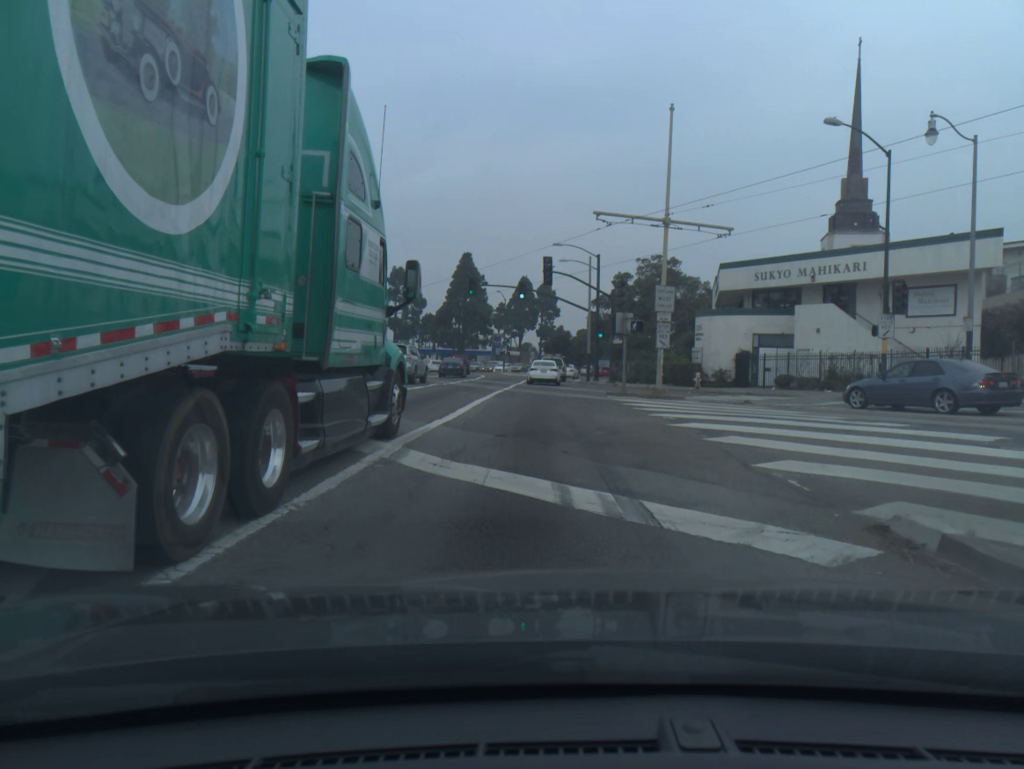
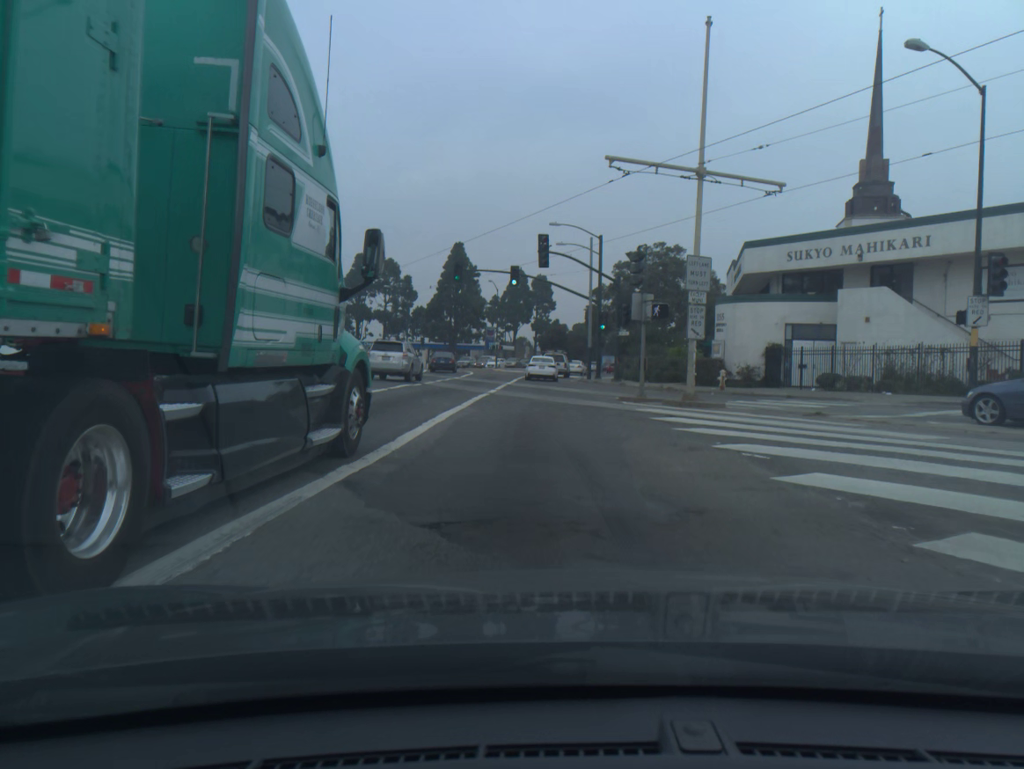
(0.0, +6.6) m; +1°
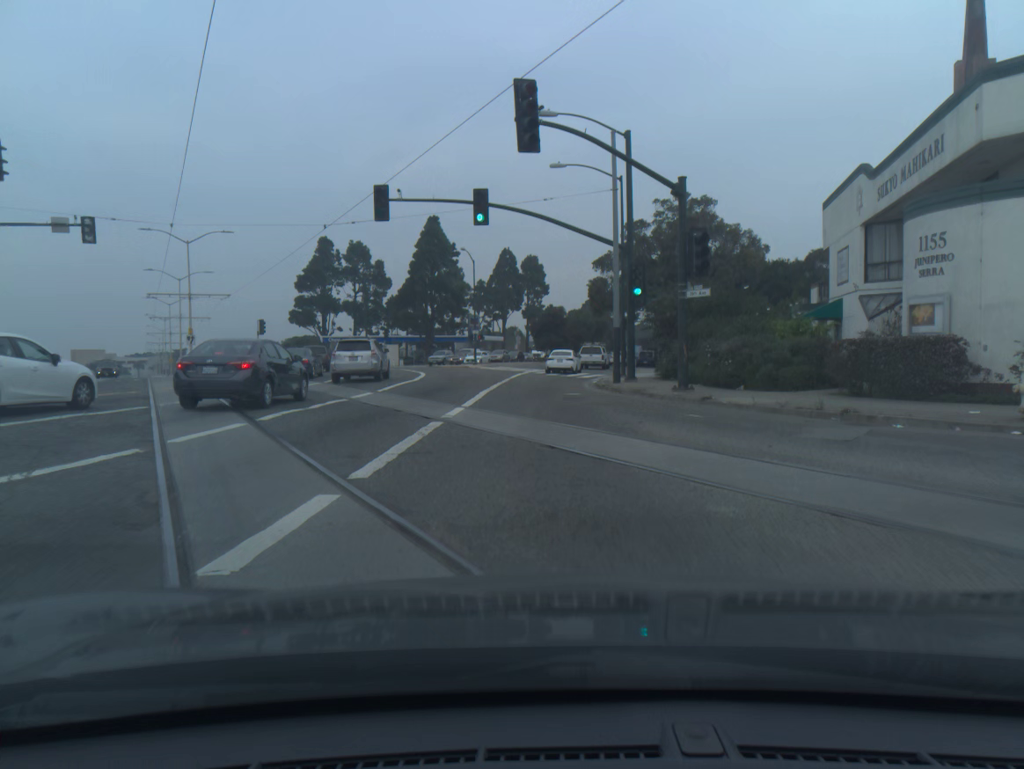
(0.0, +21.6) m; 0°
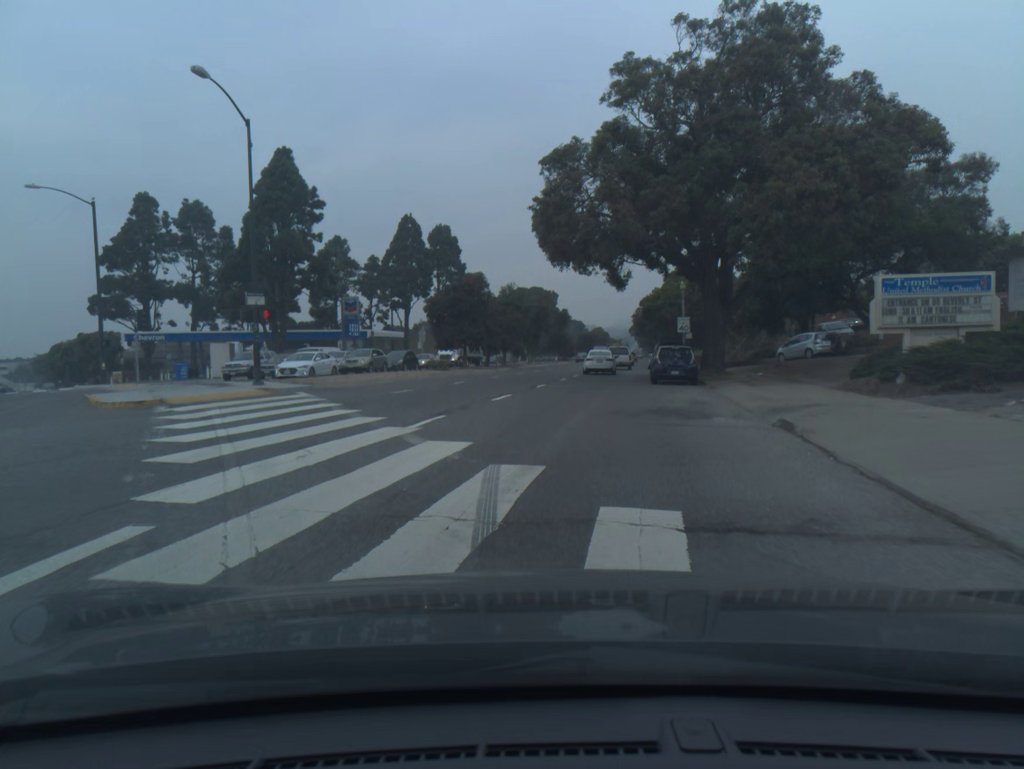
(+1.3, +41.7) m; +6°
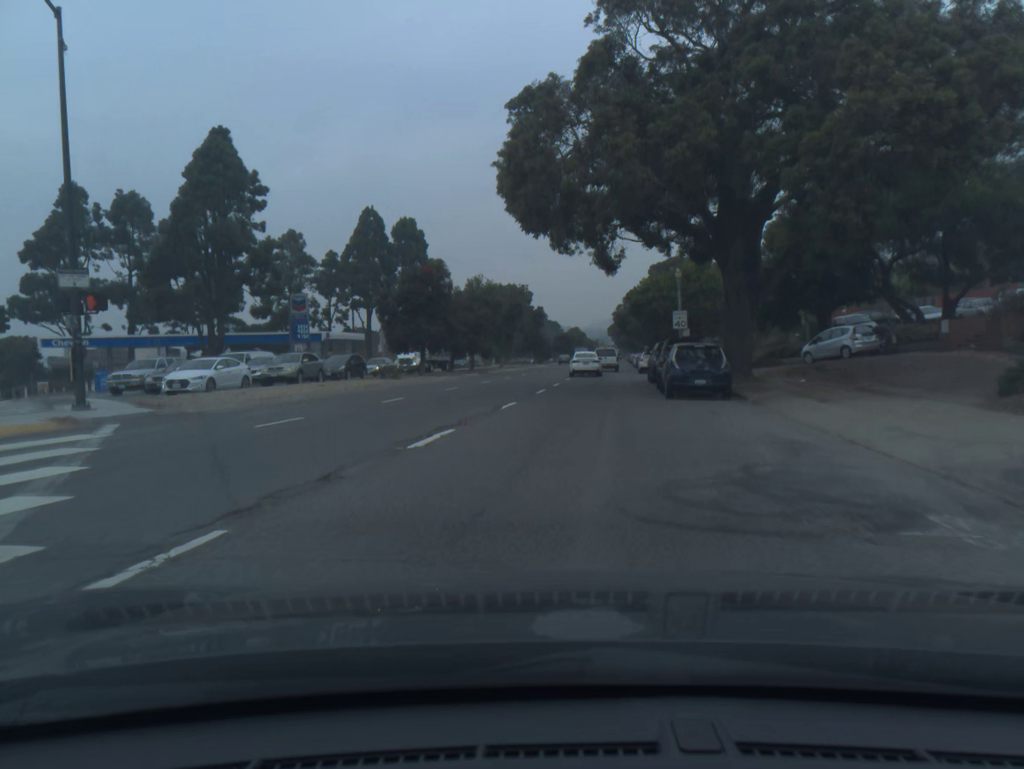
(+0.2, +9.1) m; +2°
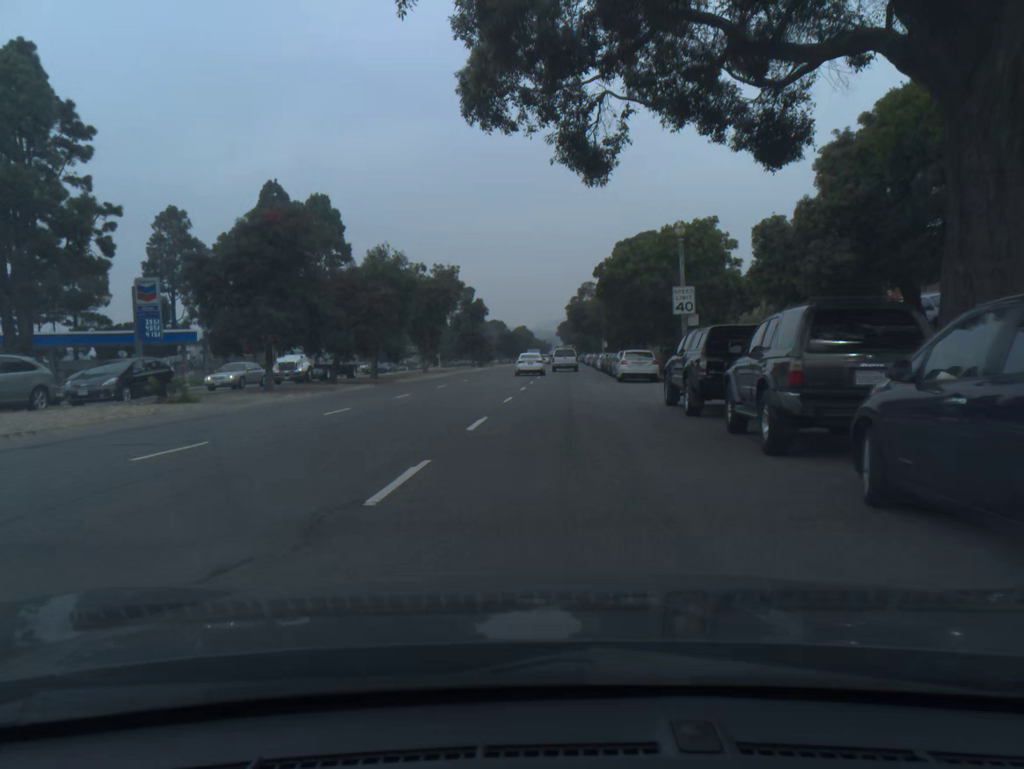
(+0.7, +18.7) m; +4°
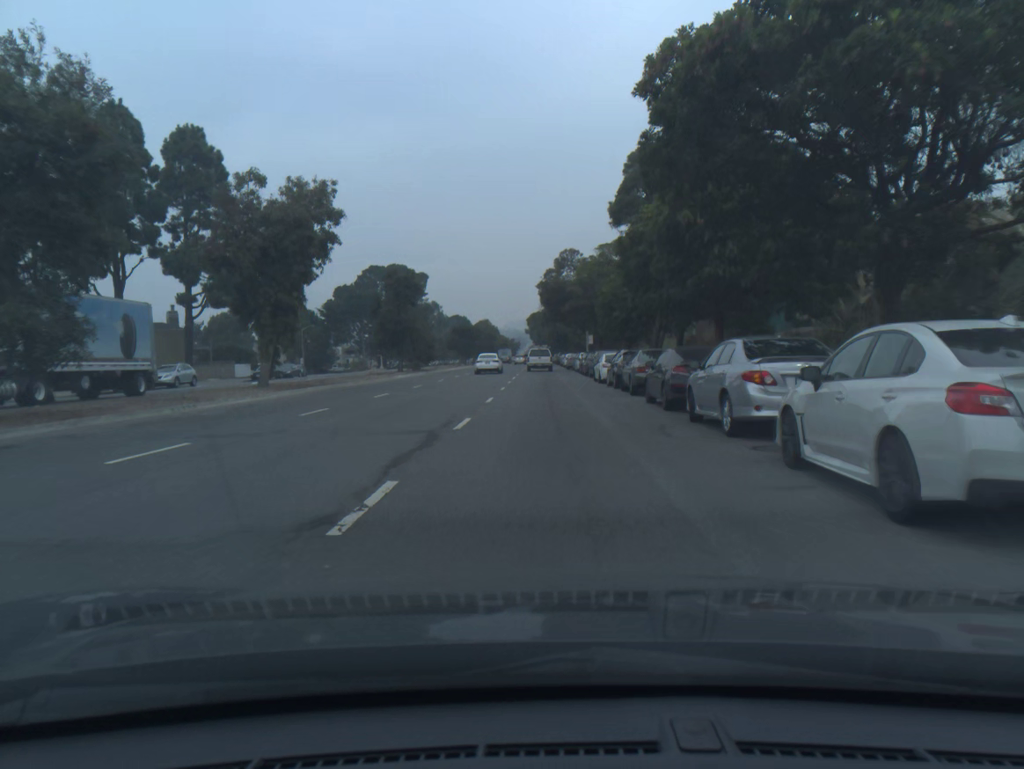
(+0.6, +29.5) m; +2°
